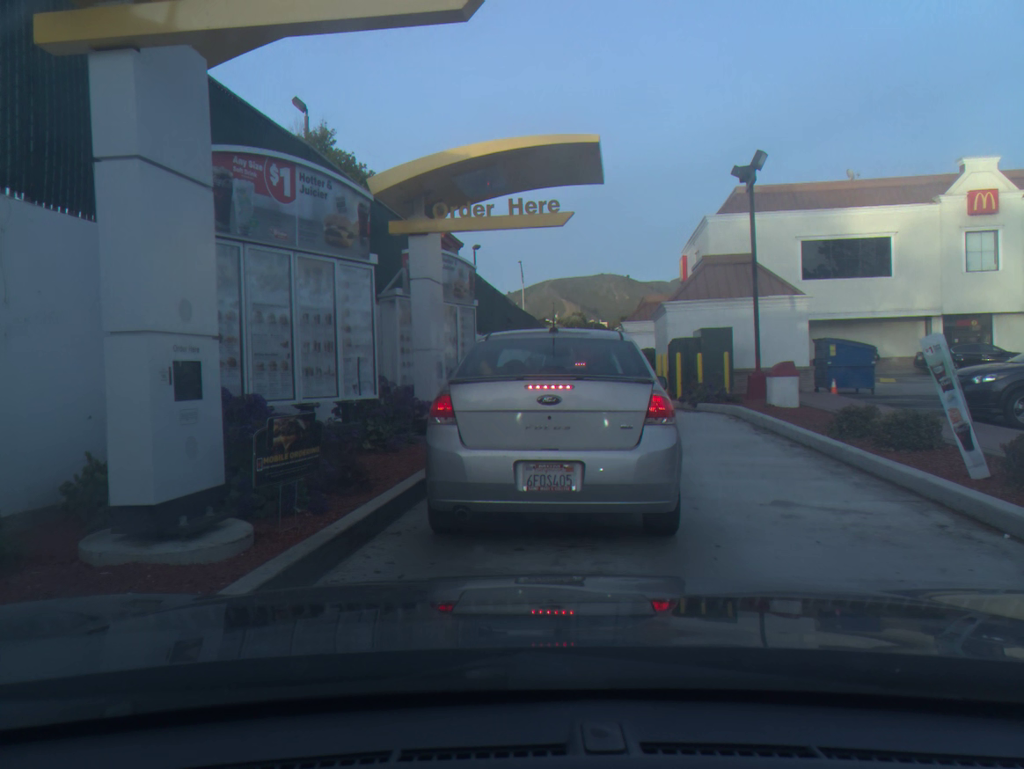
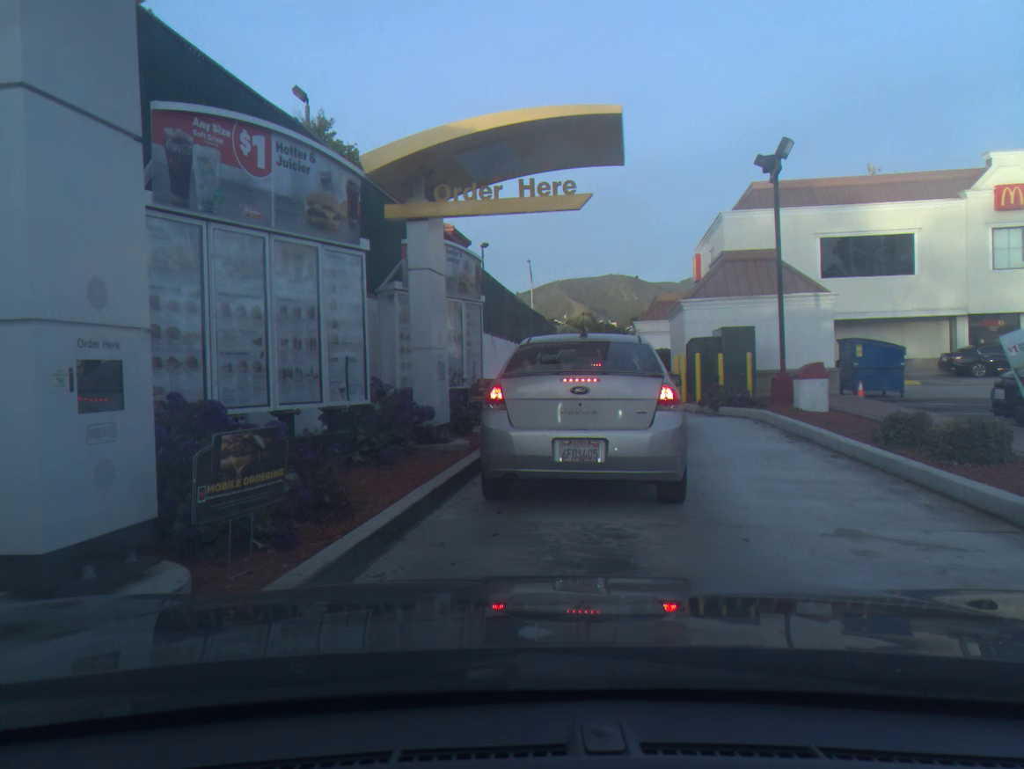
(0.0, +1.1) m; 0°
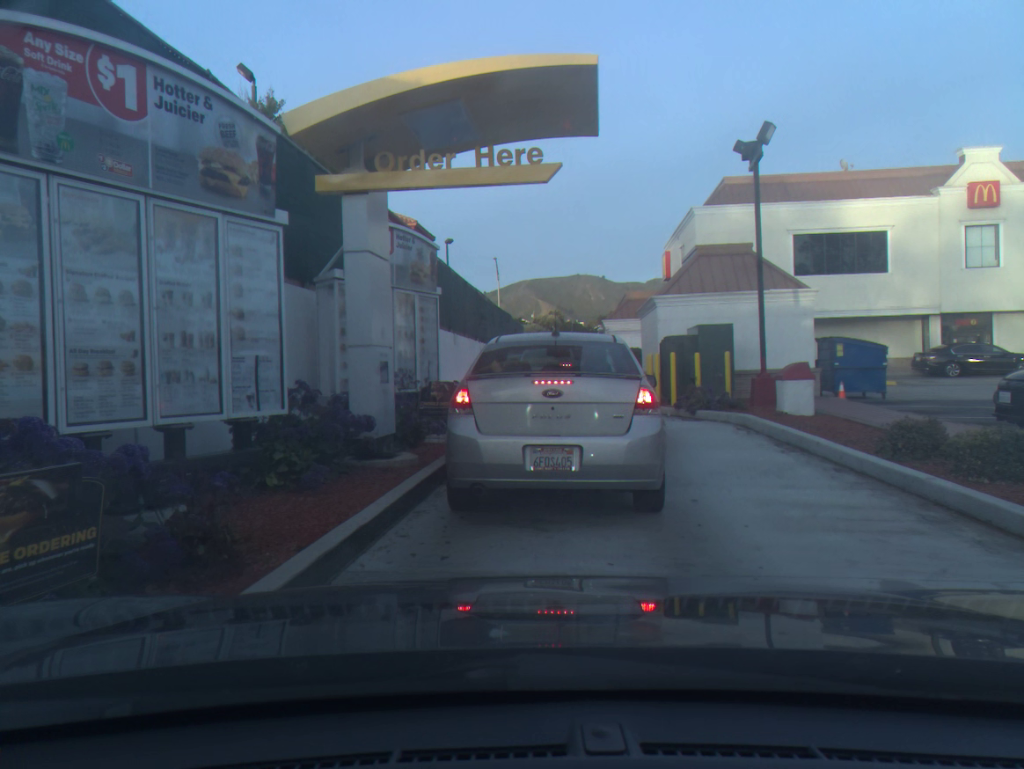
(+0.2, +1.4) m; +3°
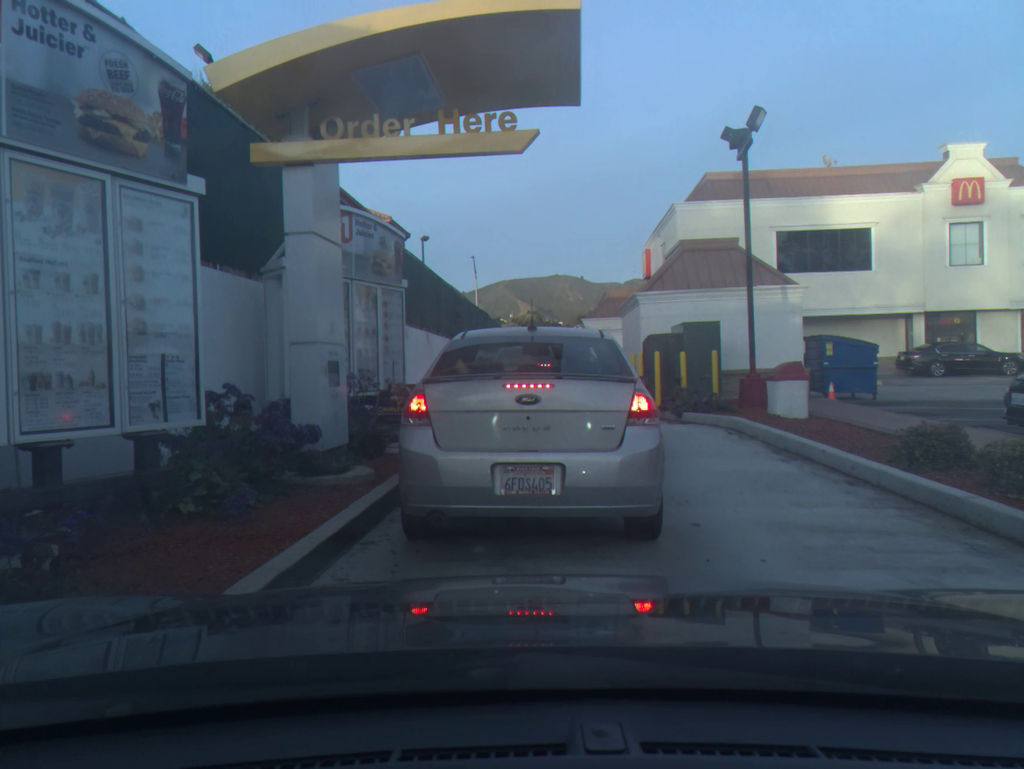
(+0.1, +1.1) m; +2°
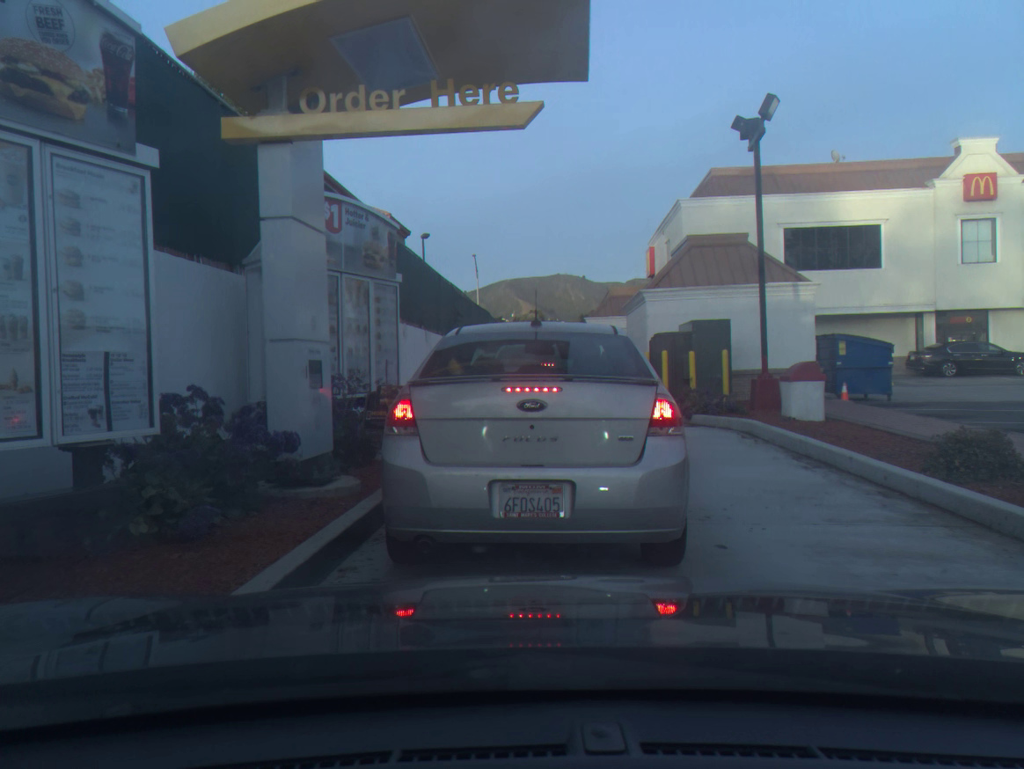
(+0.1, +0.6) m; 0°
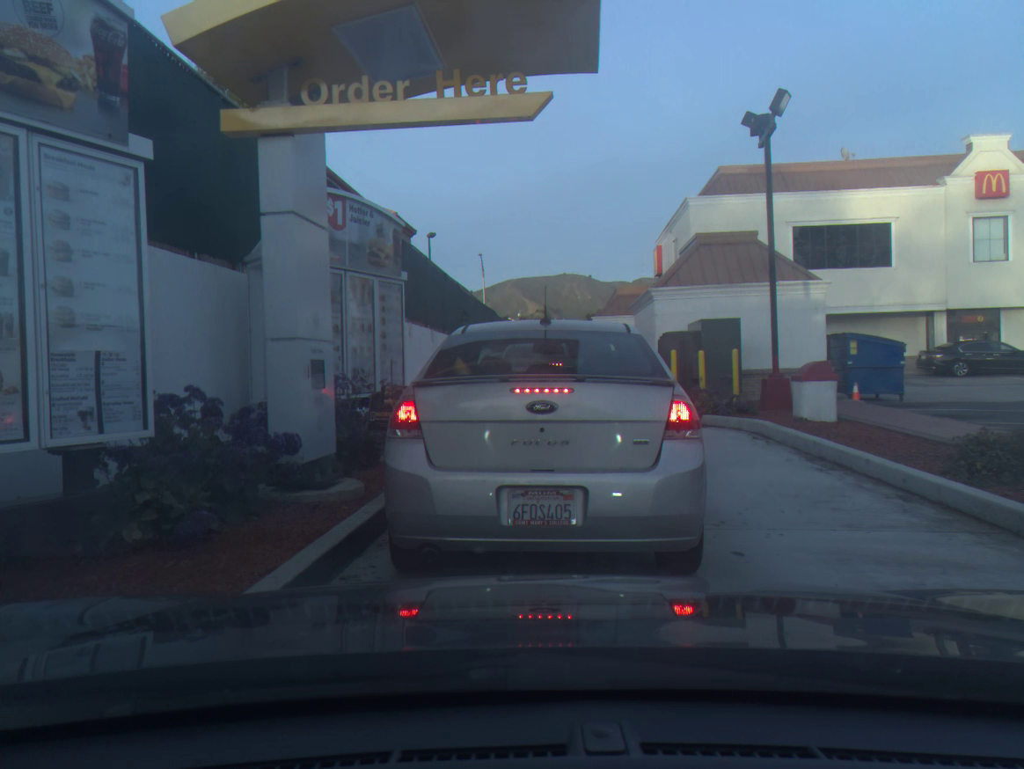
(0.0, +0.2) m; 0°
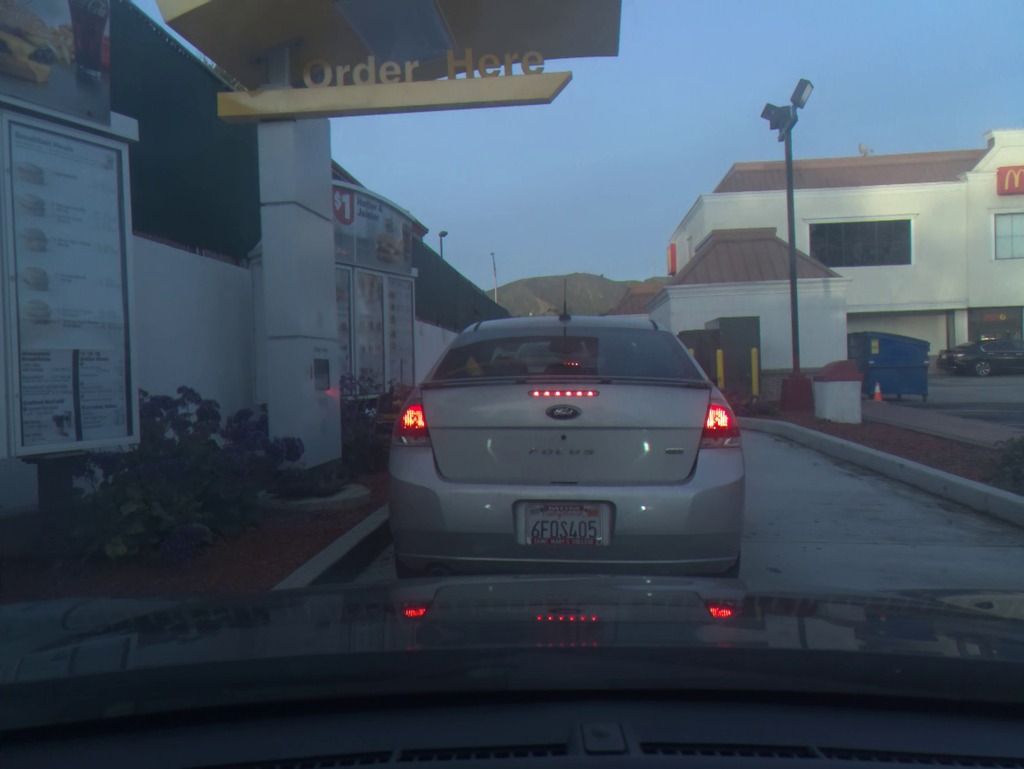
(0.0, +0.4) m; -1°
